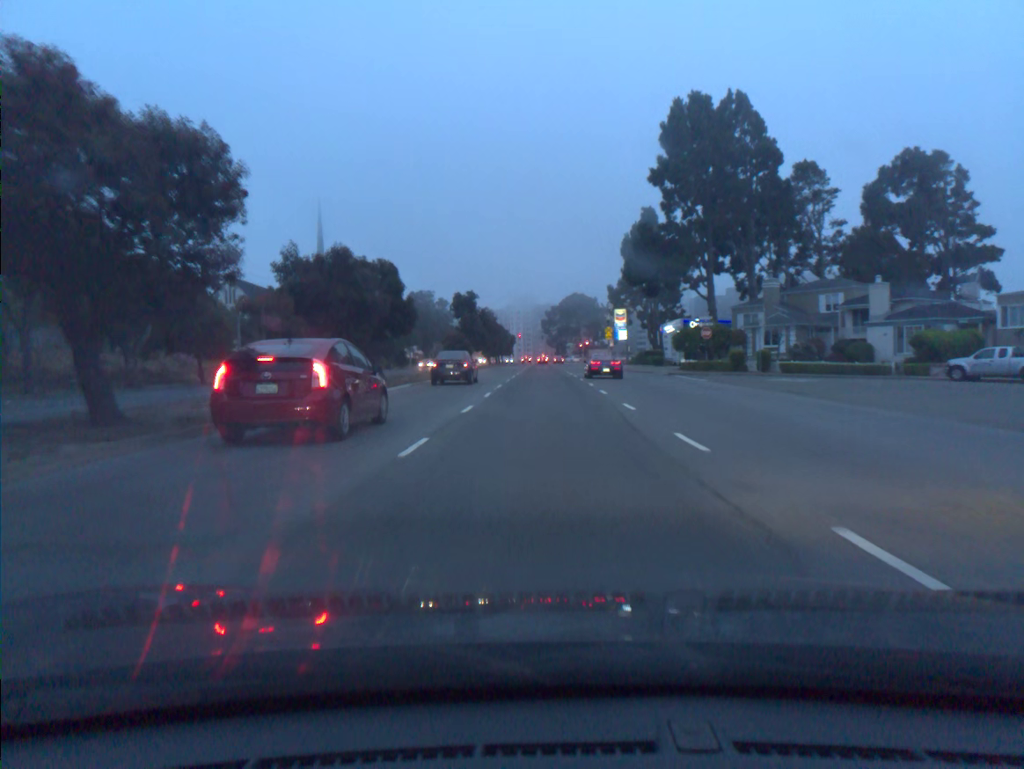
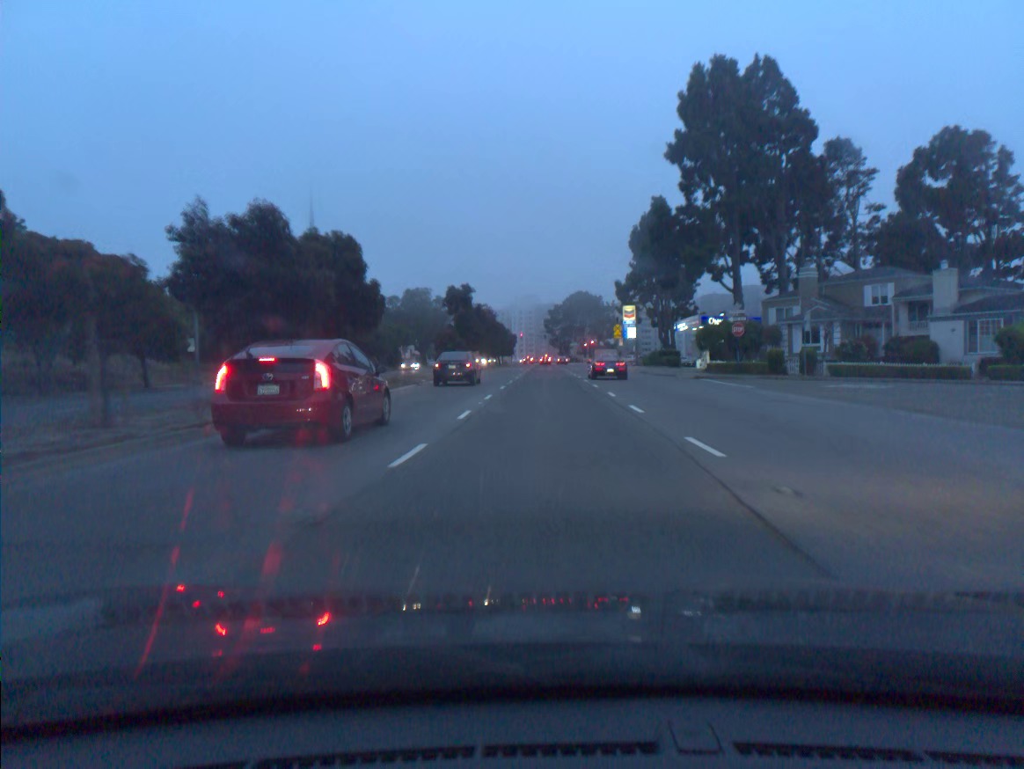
(0.0, +8.1) m; 0°
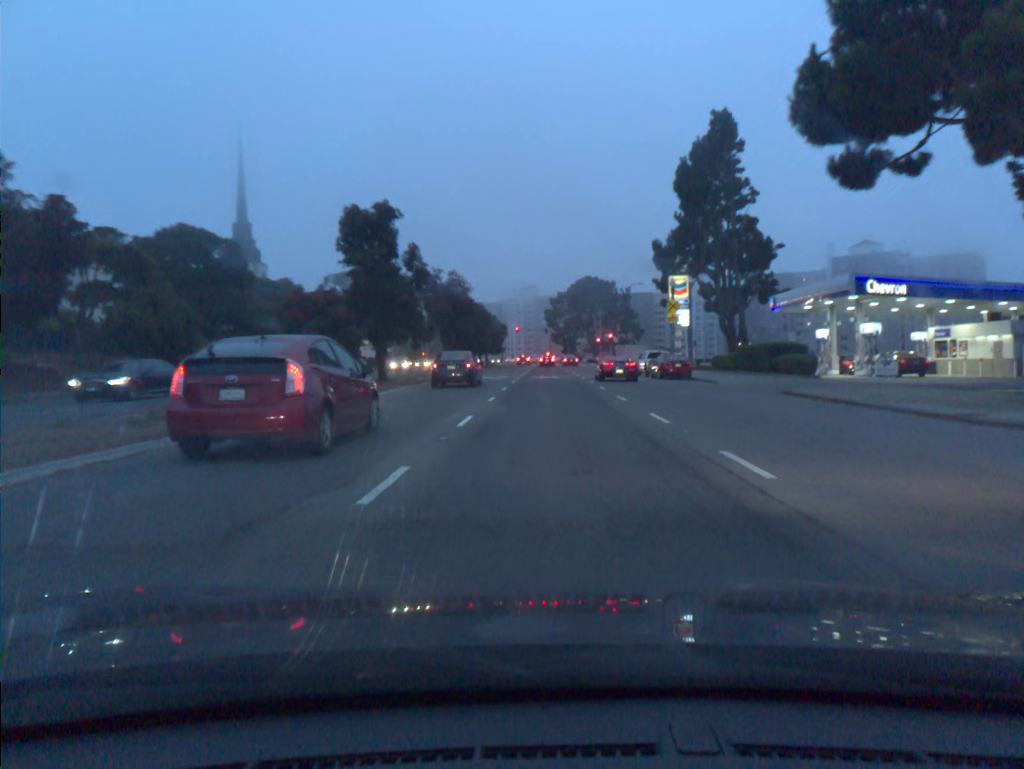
(+0.1, +38.2) m; 0°
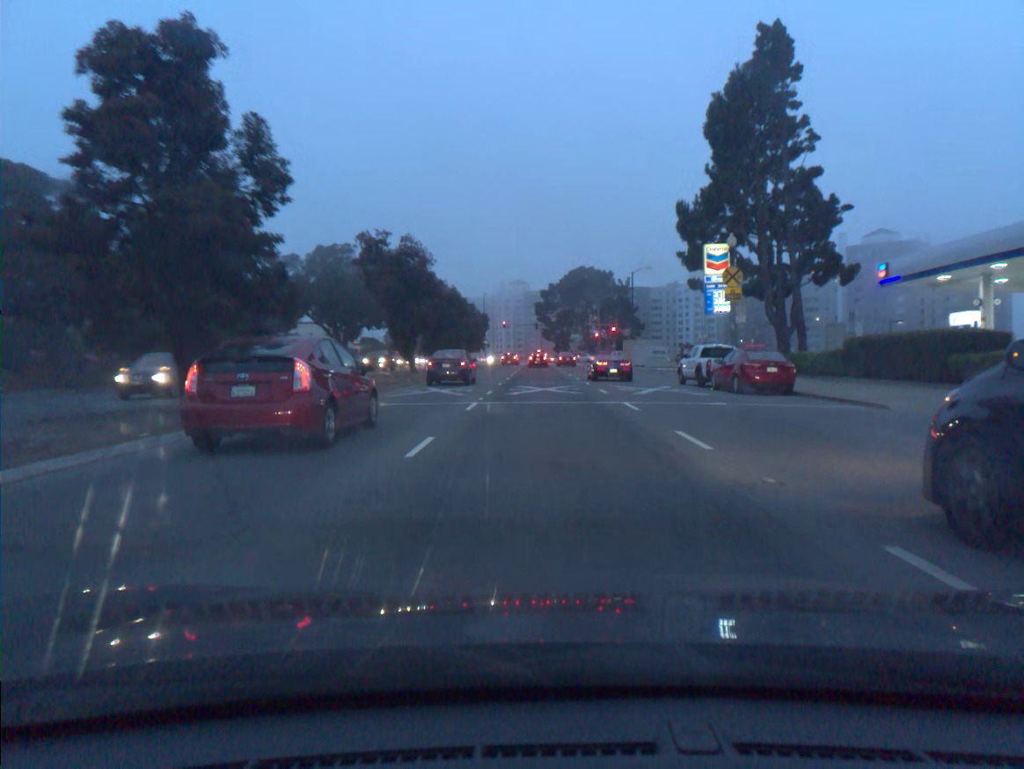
(+0.1, +19.1) m; +1°
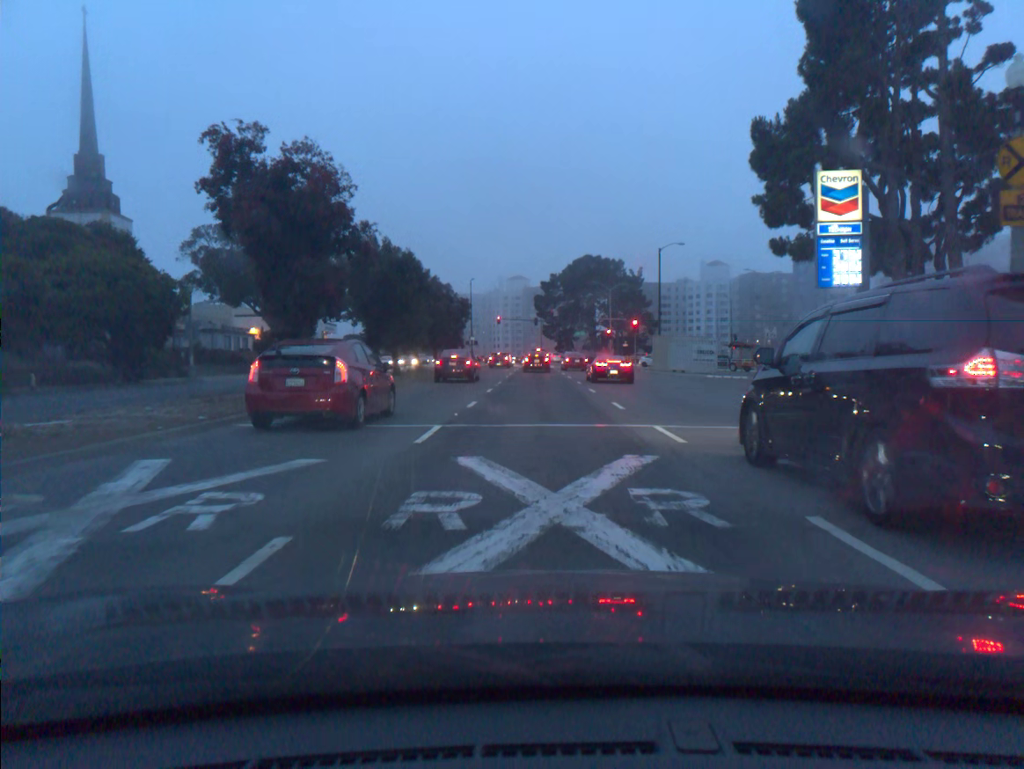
(0.0, +21.0) m; 0°
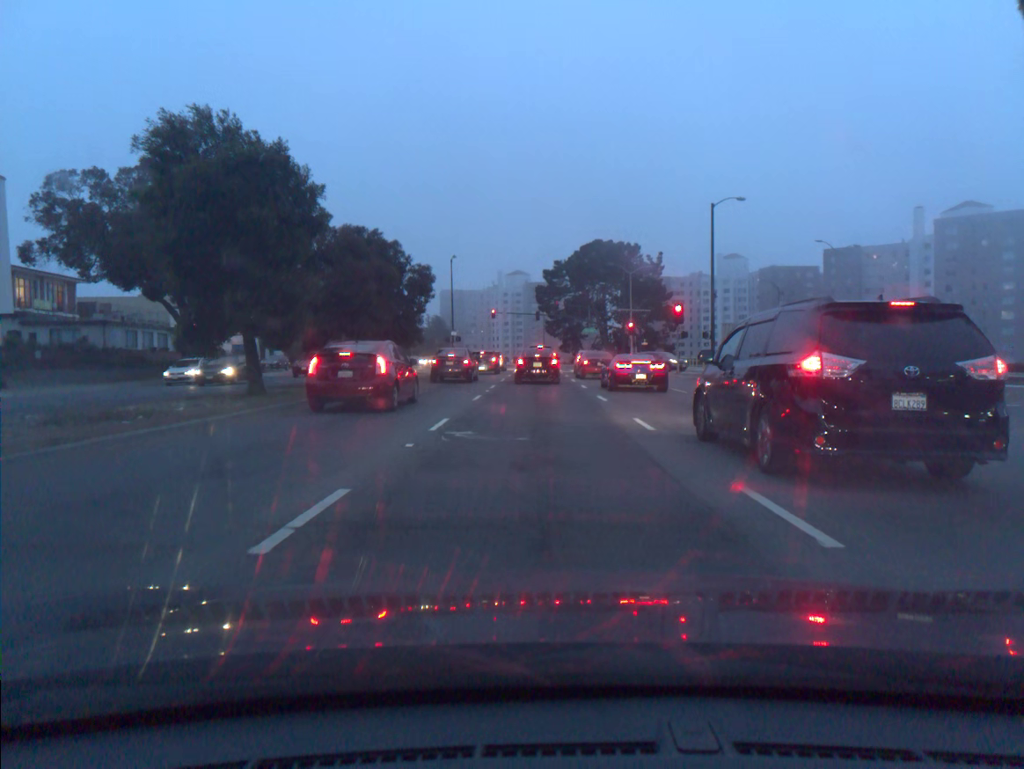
(0.0, +21.1) m; 0°
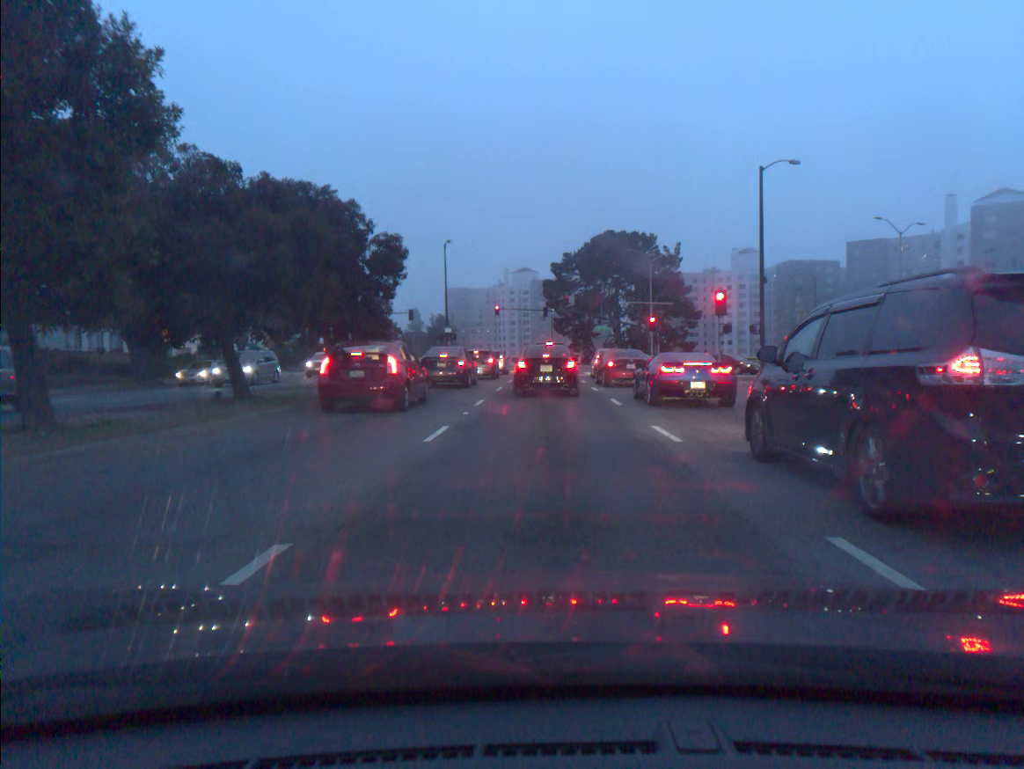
(-0.1, +9.6) m; -1°
